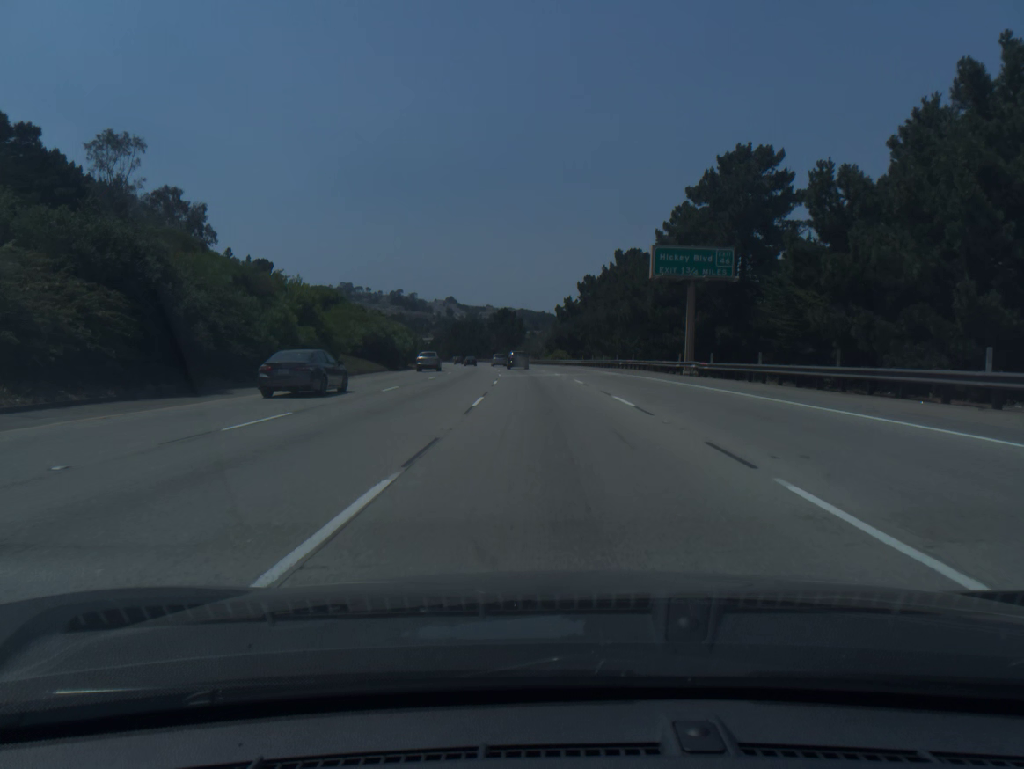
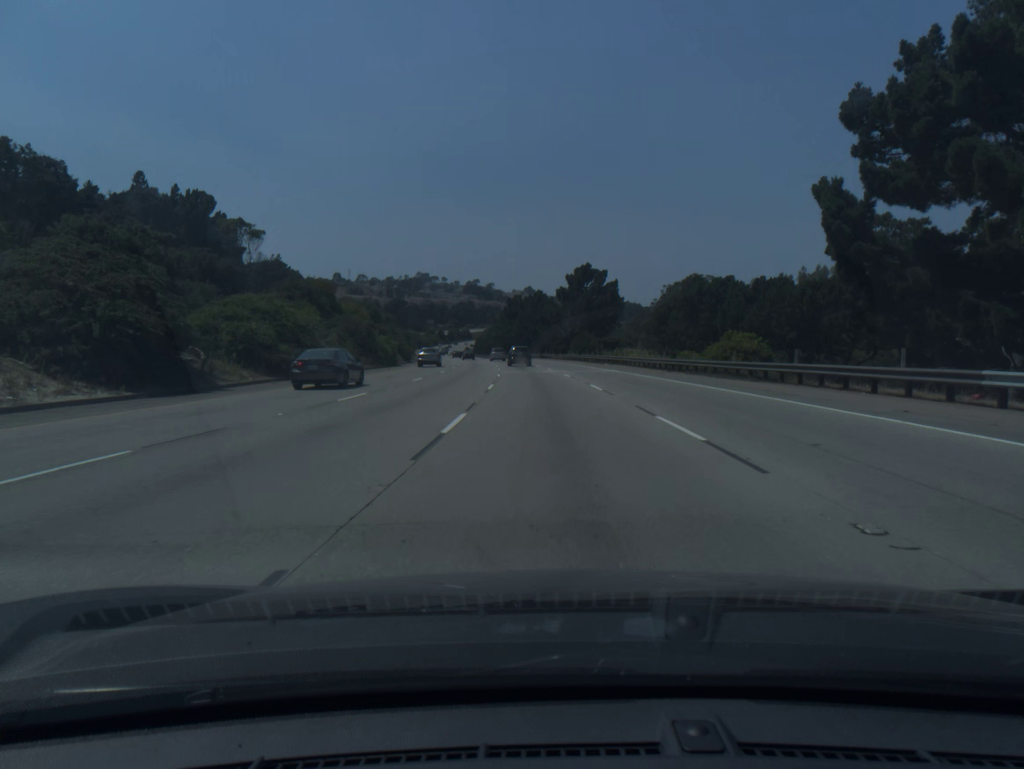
(-4.8, +94.2) m; -6°
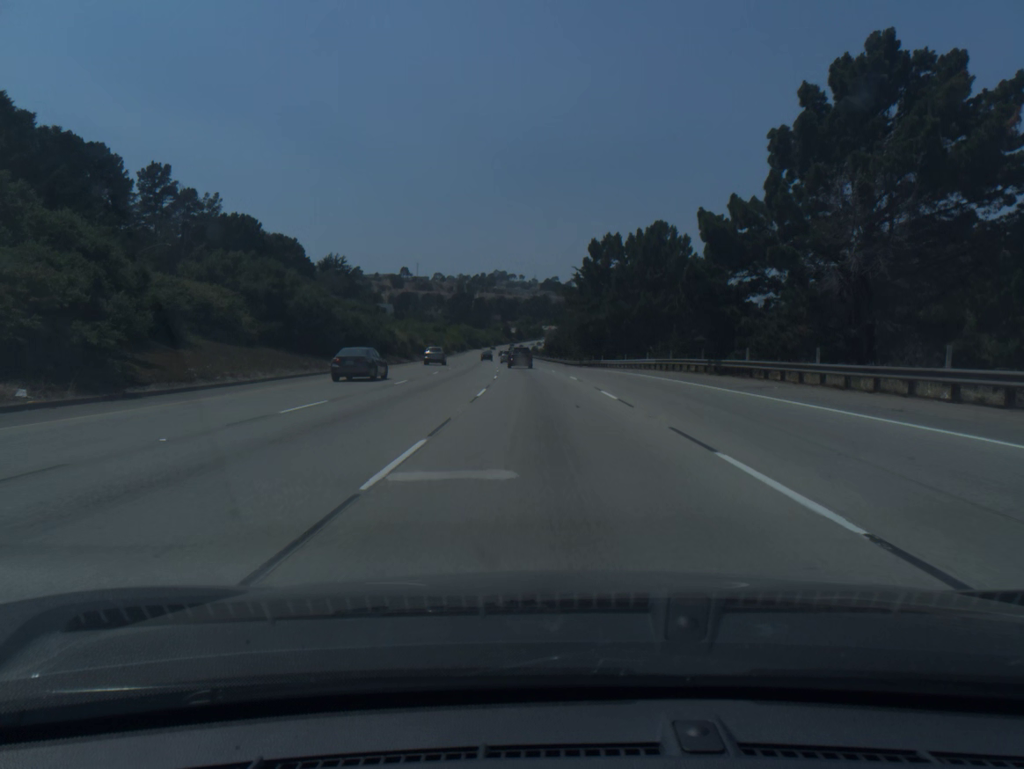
(-4.6, +92.8) m; -6°
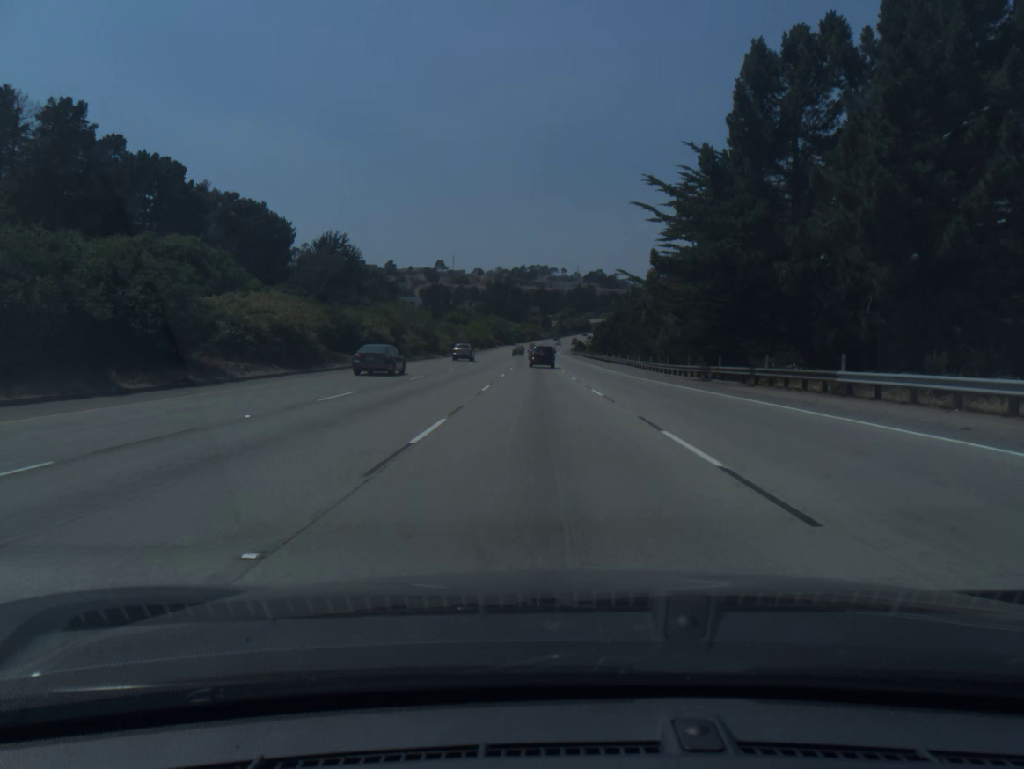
(-1.4, +55.0) m; -3°
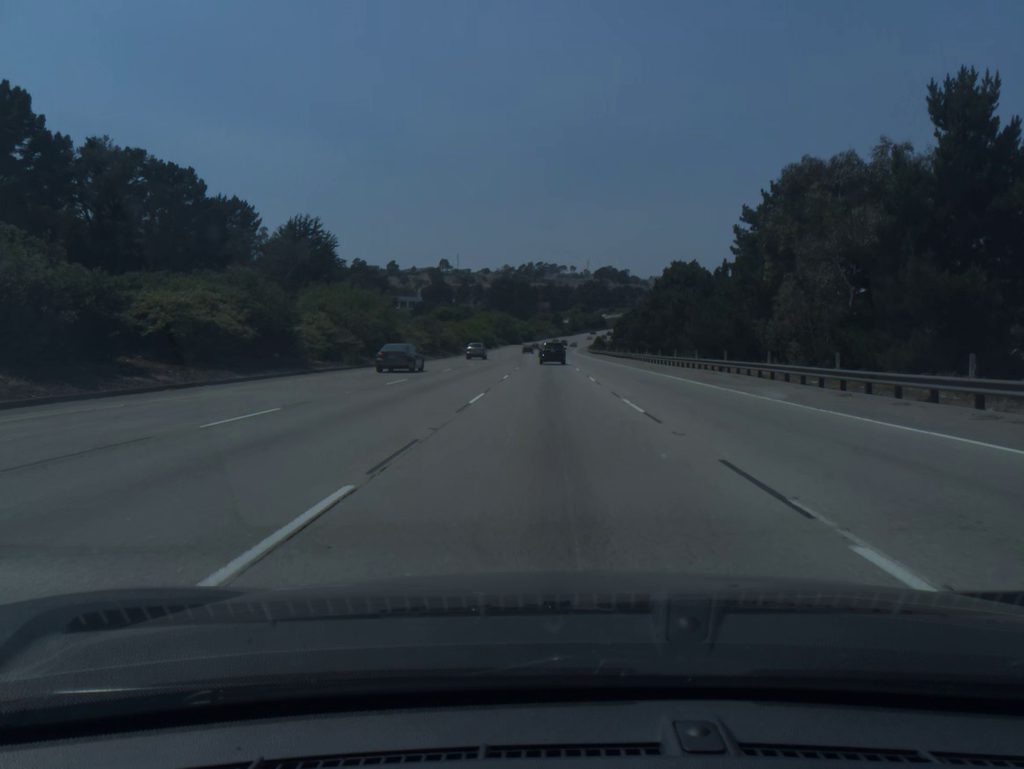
(-0.3, +36.6) m; -1°
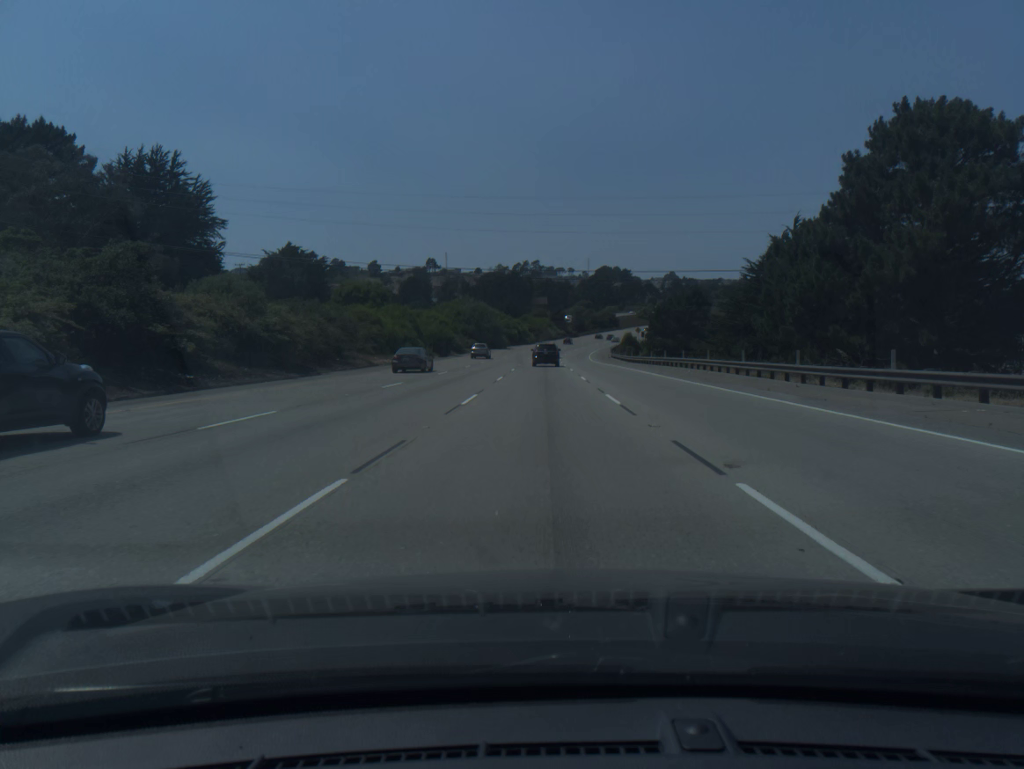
(+0.2, +72.6) m; 0°
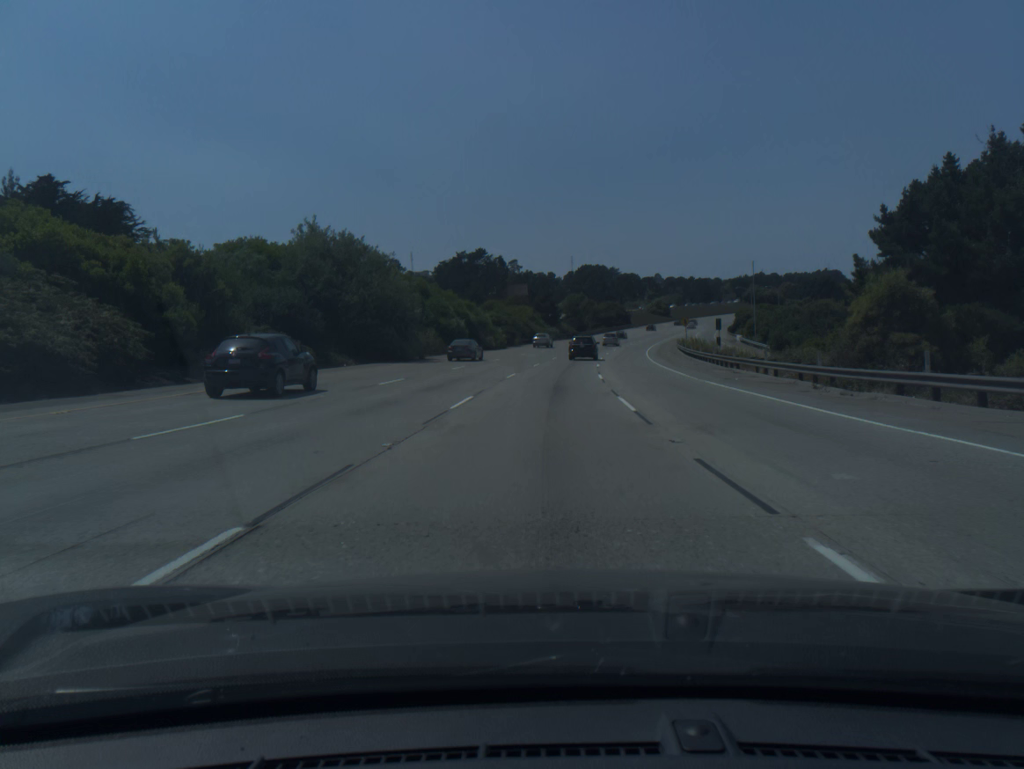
(+0.2, +89.5) m; +1°
